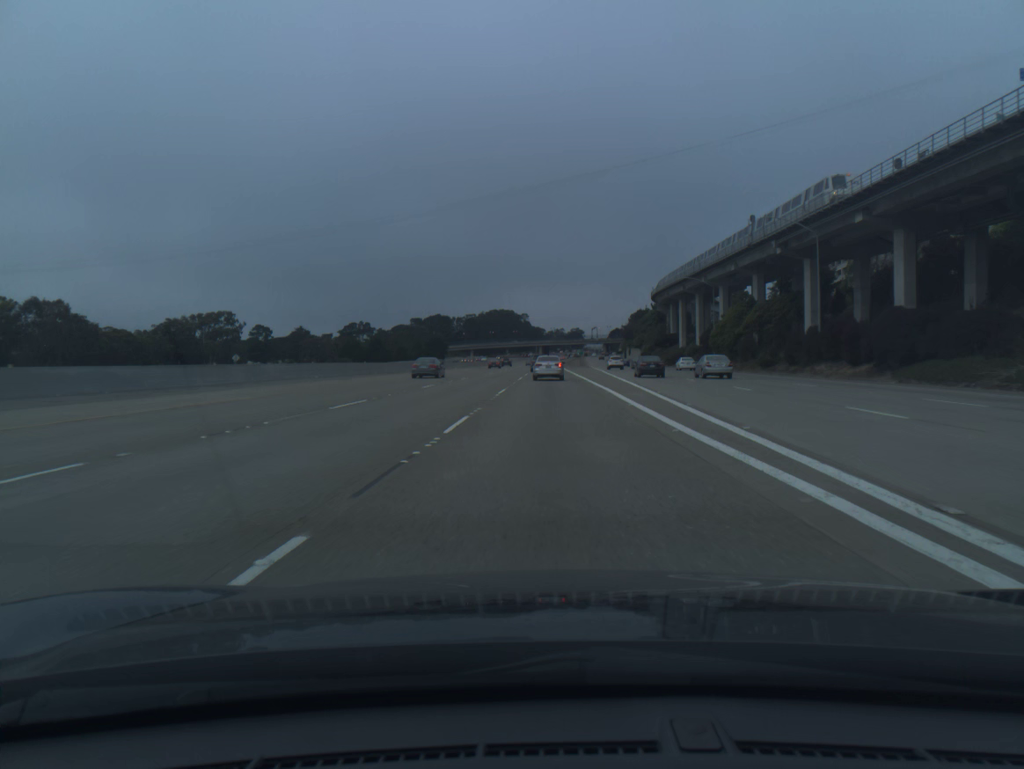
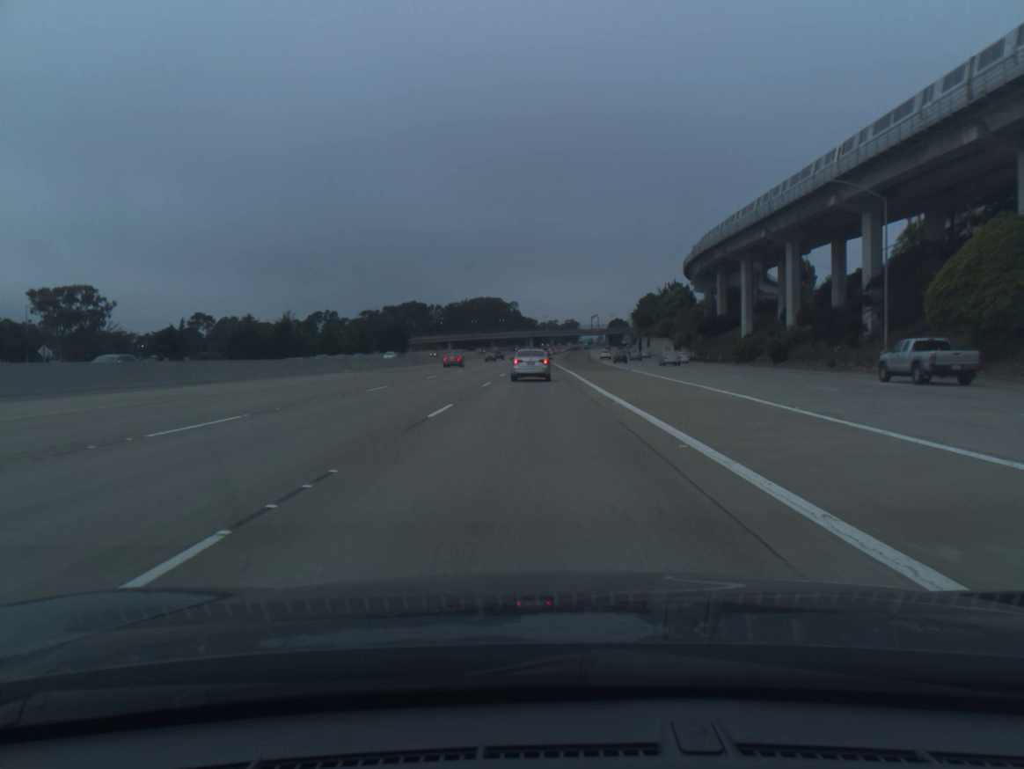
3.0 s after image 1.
(+0.6, +62.0) m; 0°
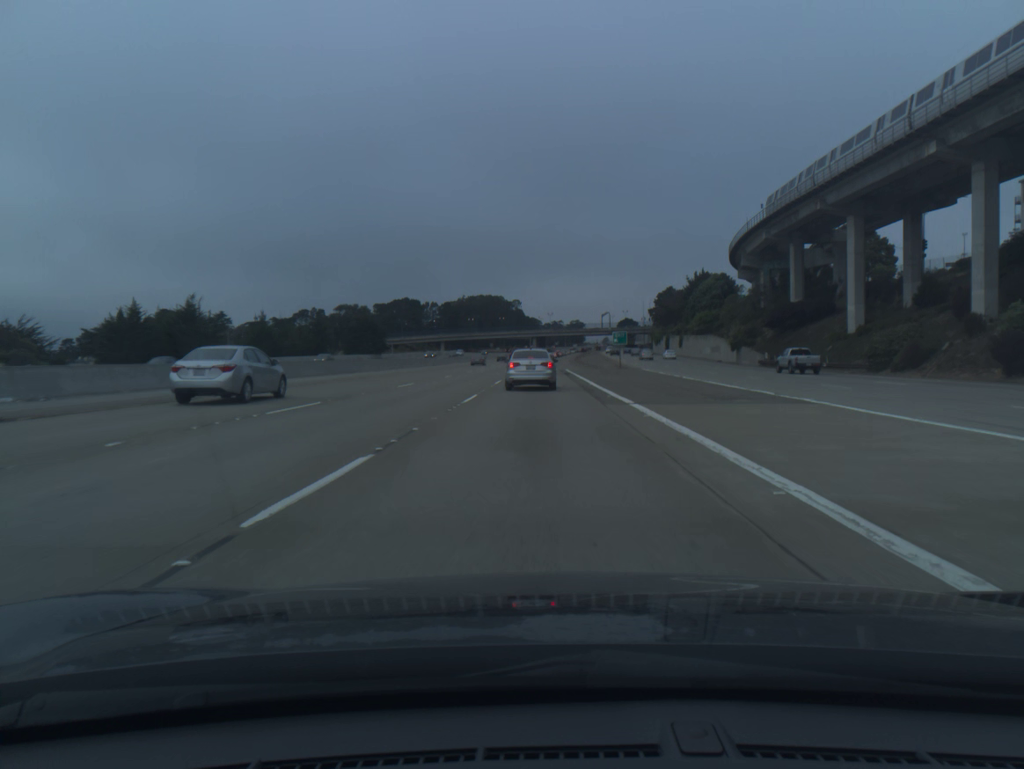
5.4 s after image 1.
(-0.3, +39.1) m; 0°
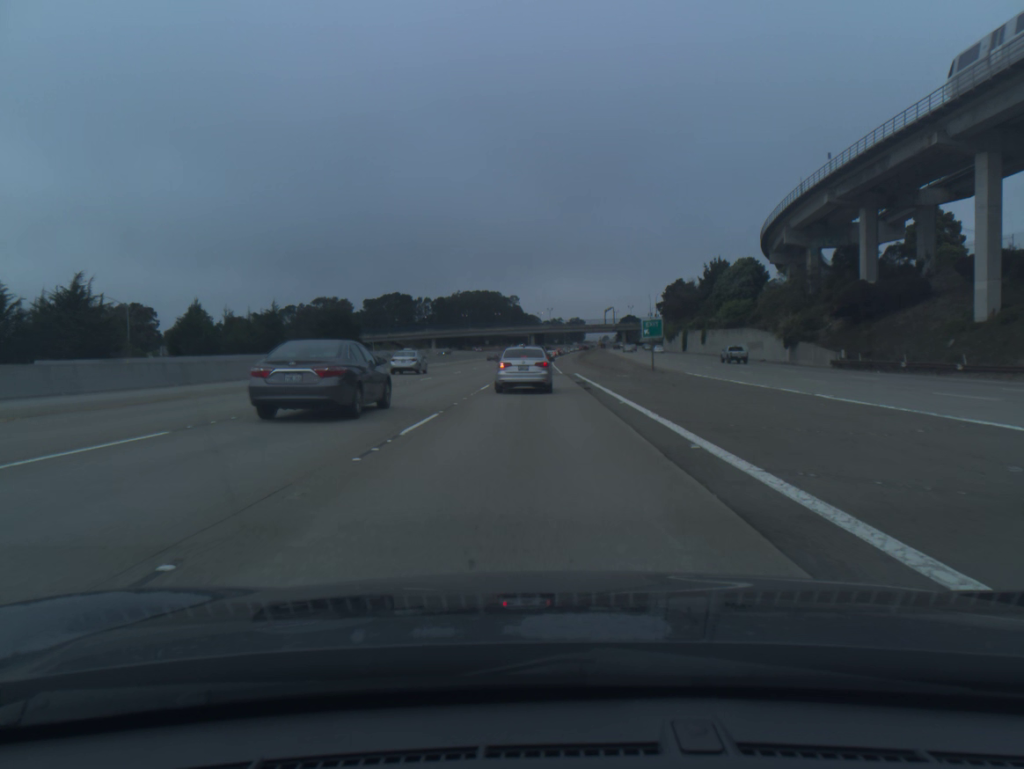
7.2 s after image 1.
(+0.1, +22.9) m; 0°
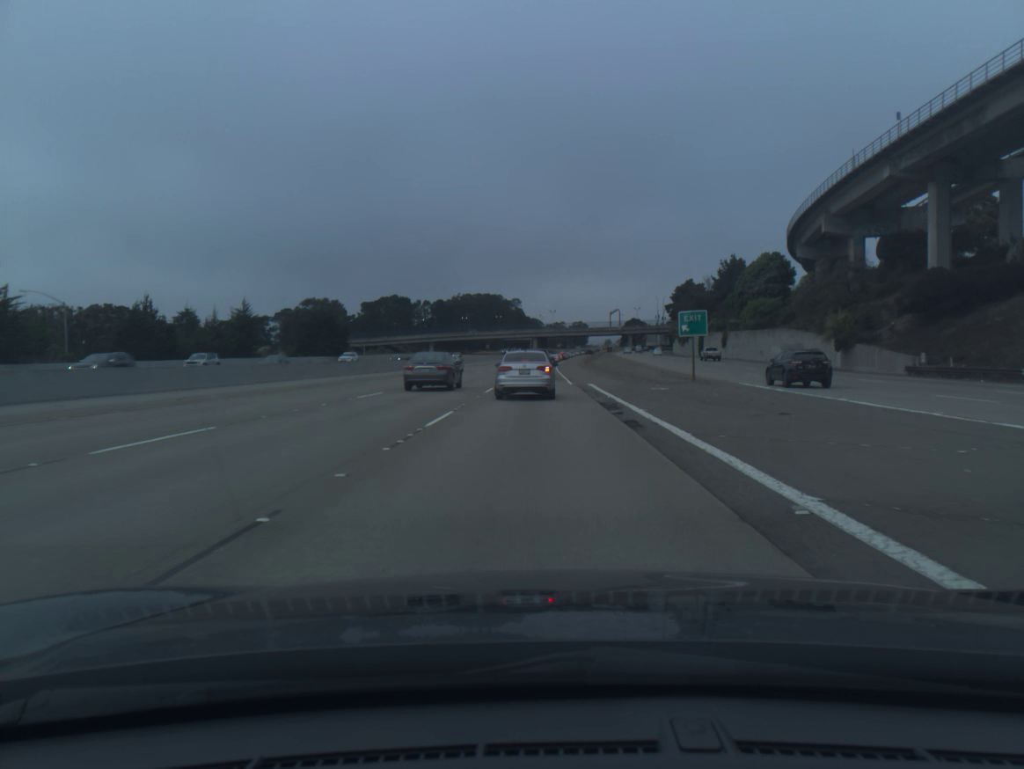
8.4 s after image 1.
(-0.1, +13.1) m; 0°
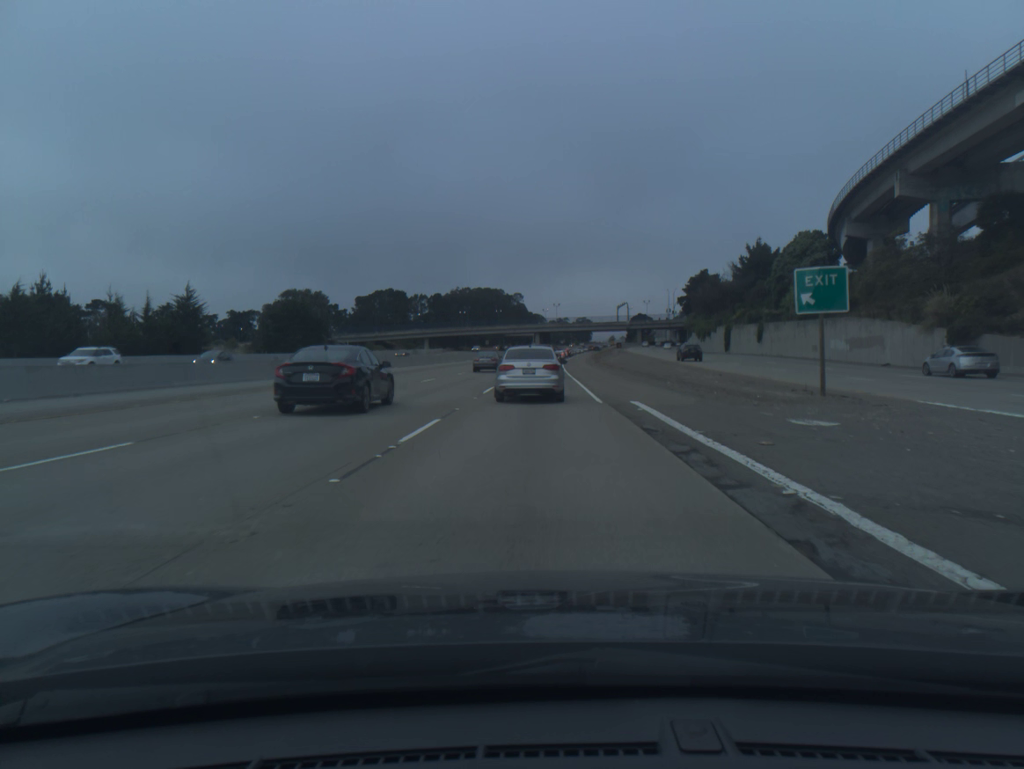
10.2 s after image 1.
(0.0, +17.4) m; 0°
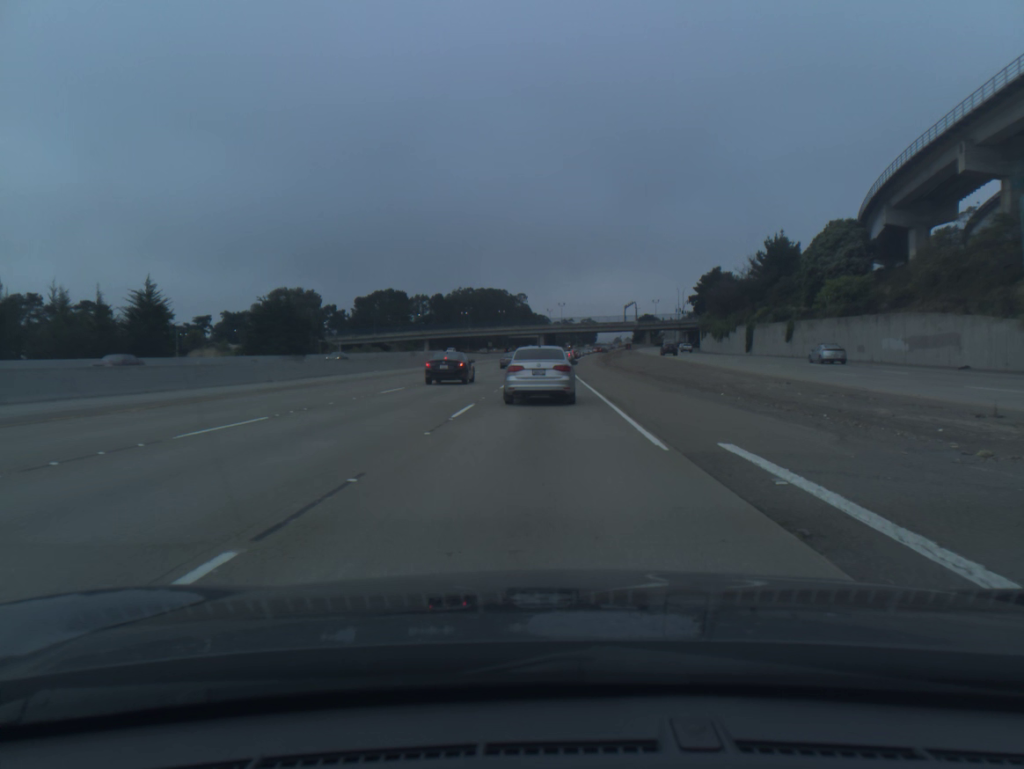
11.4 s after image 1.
(0.0, +9.9) m; 0°
